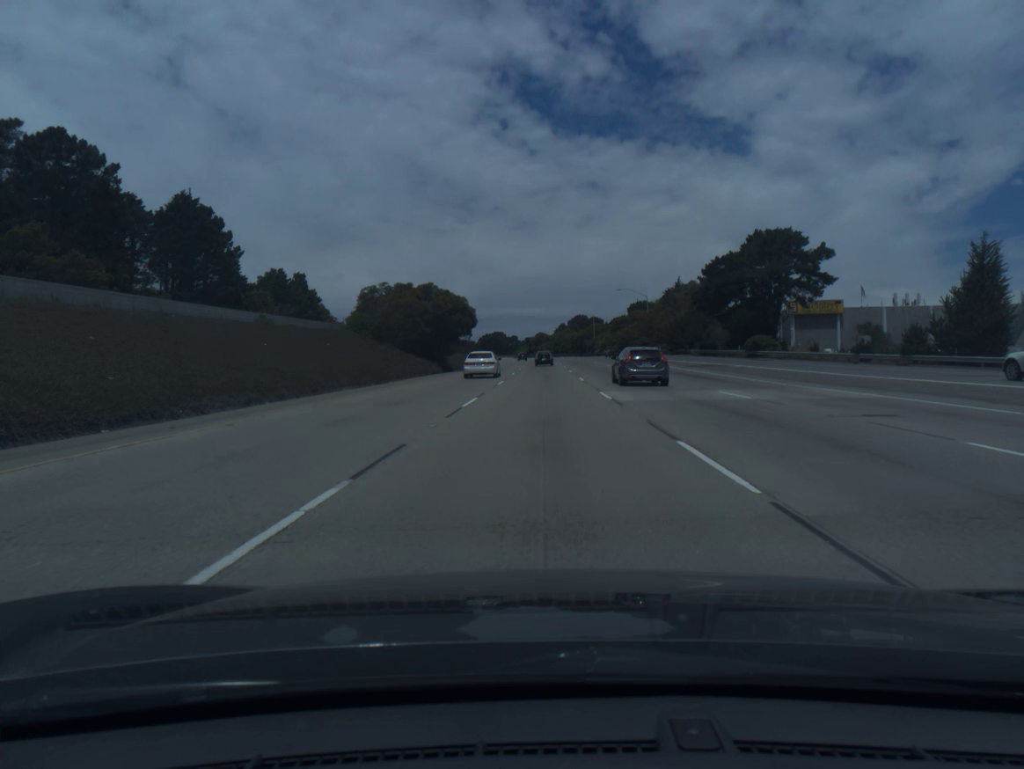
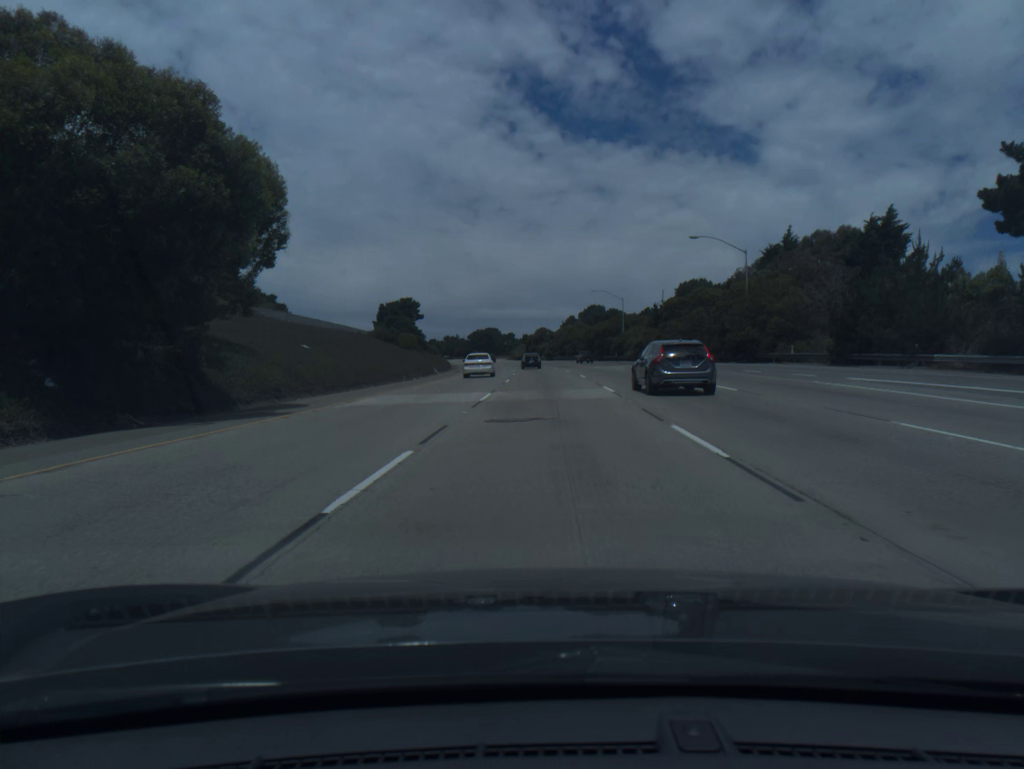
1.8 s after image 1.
(-0.2, +56.0) m; 0°
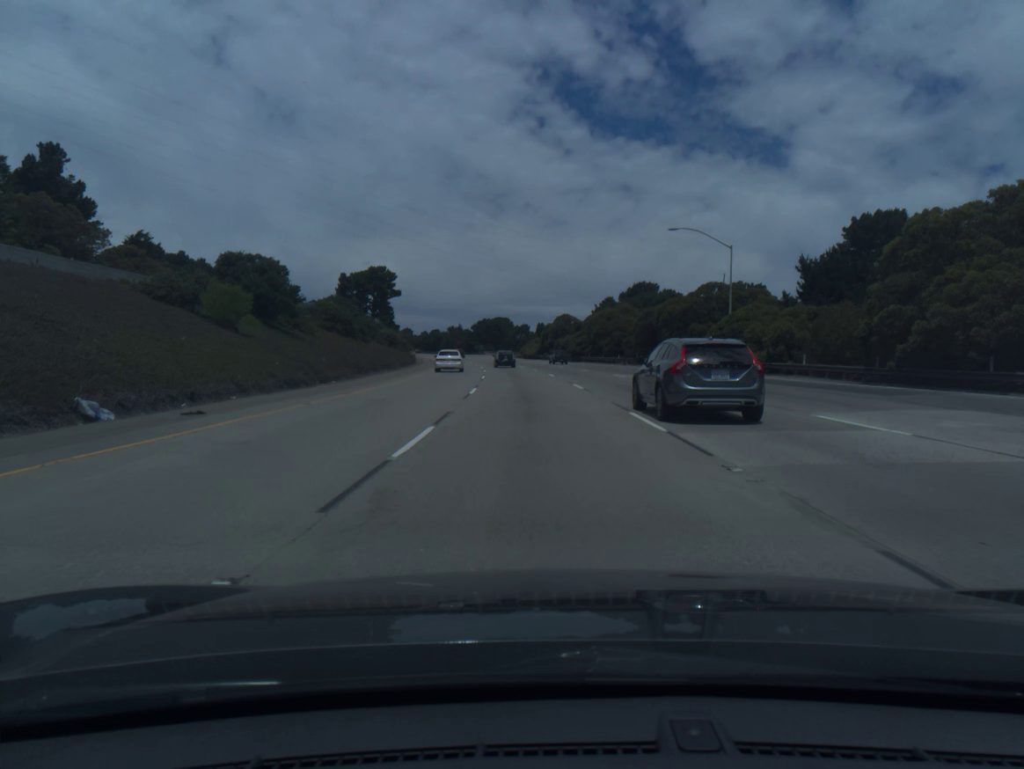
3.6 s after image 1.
(-0.2, +55.4) m; -1°
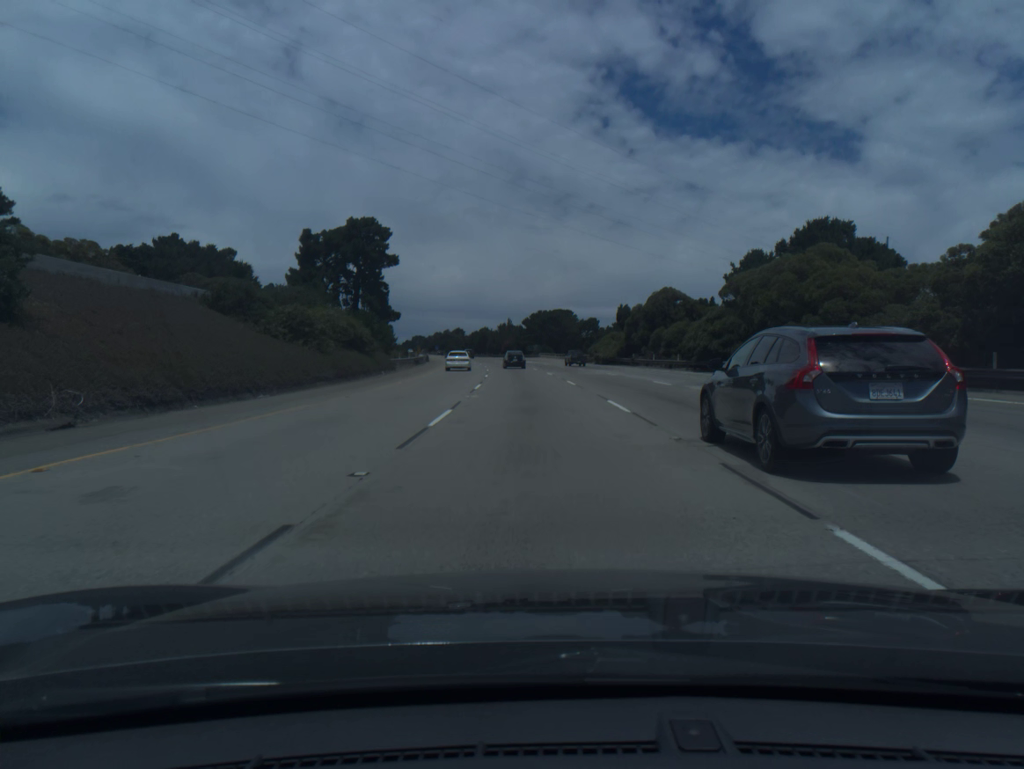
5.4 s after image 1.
(-2.0, +54.5) m; -4°
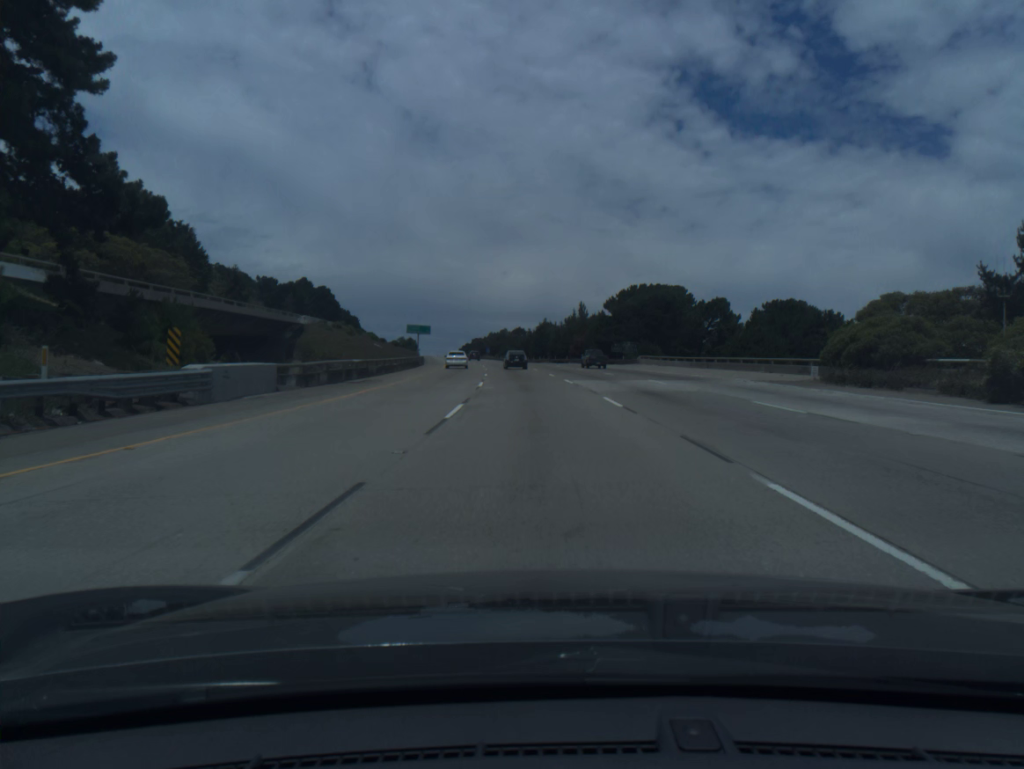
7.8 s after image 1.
(-3.4, +71.3) m; -5°
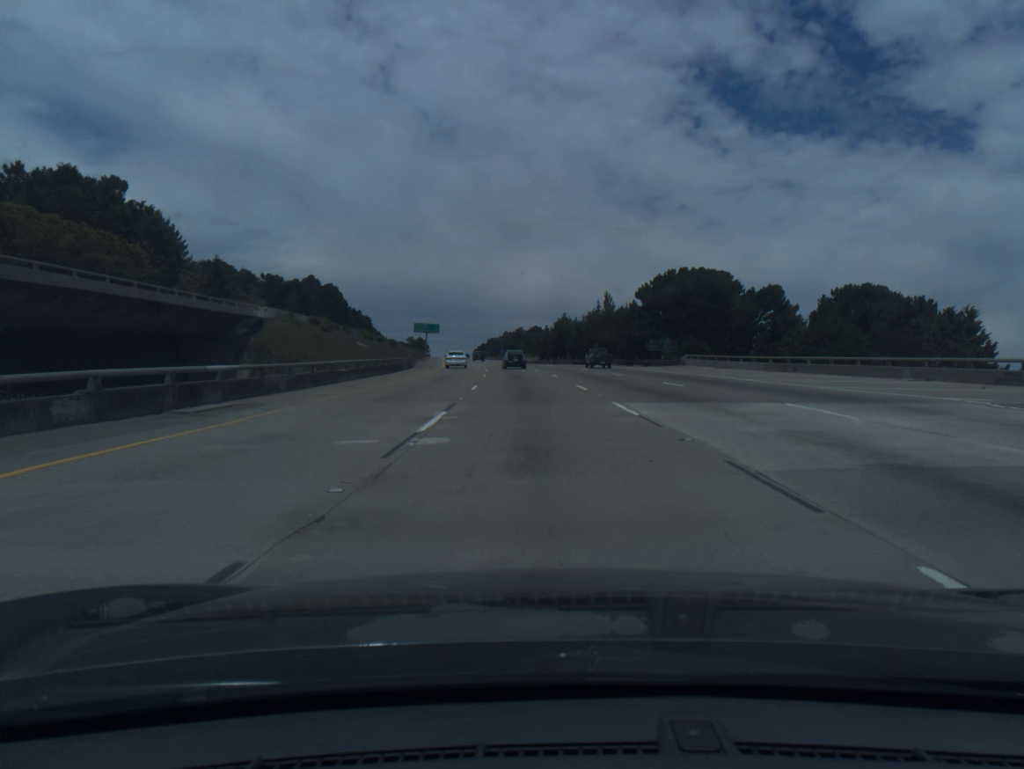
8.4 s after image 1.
(-0.2, +17.7) m; -1°
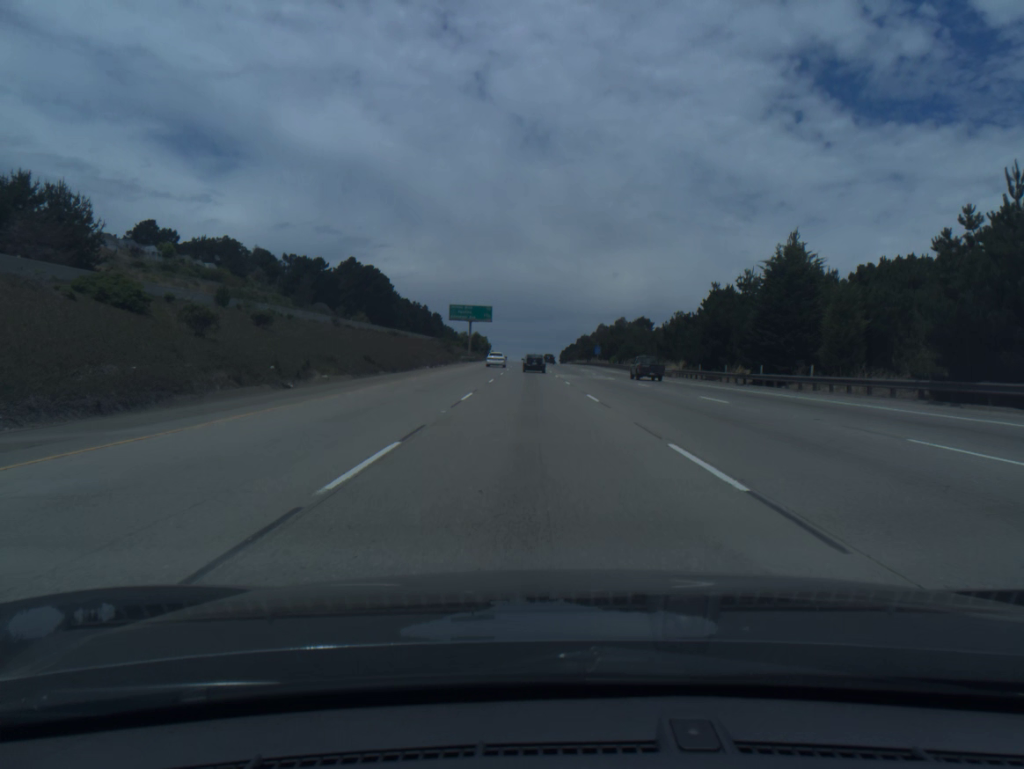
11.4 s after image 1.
(-5.0, +87.2) m; -6°
